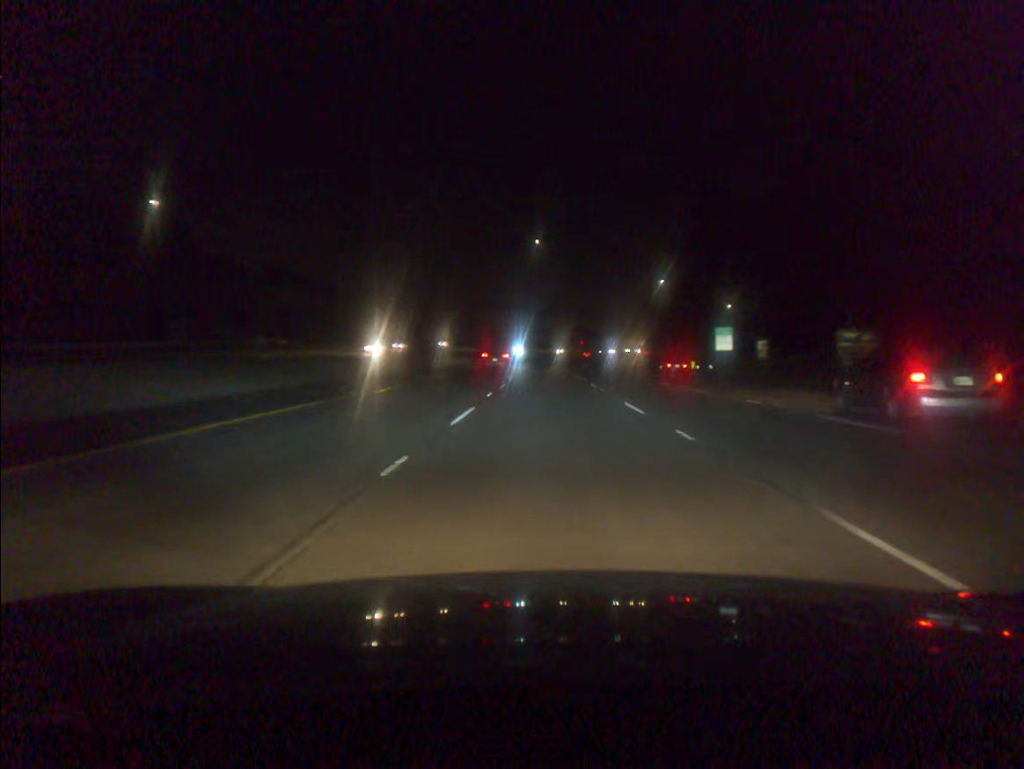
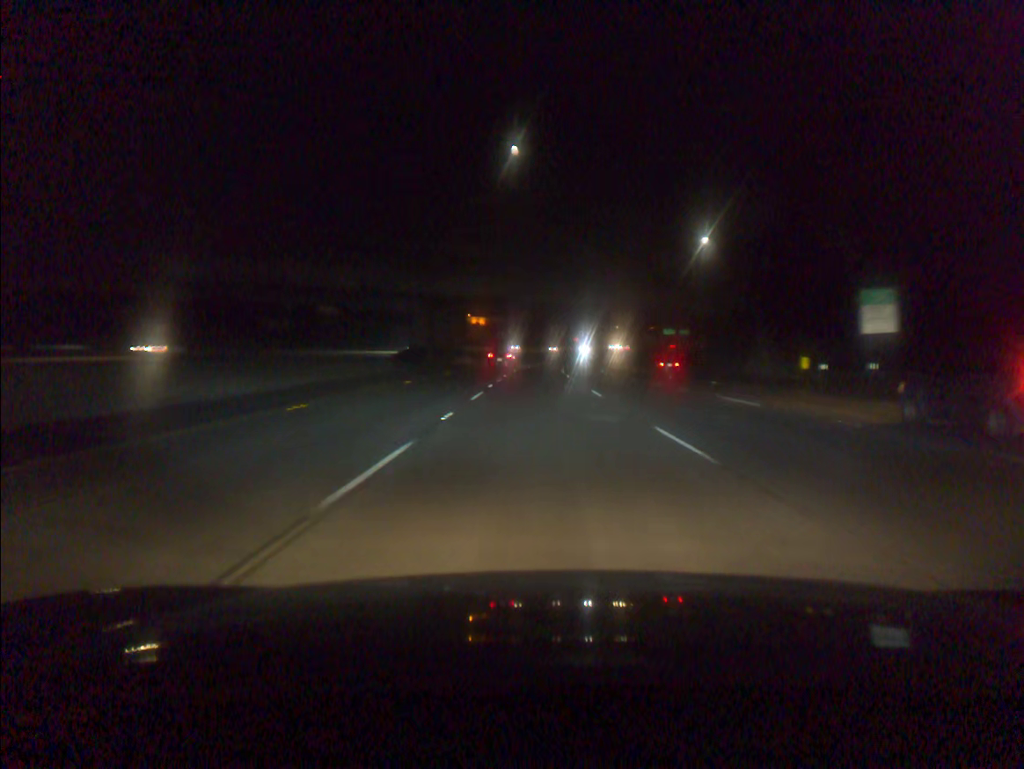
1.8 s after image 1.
(+0.3, +51.1) m; +1°
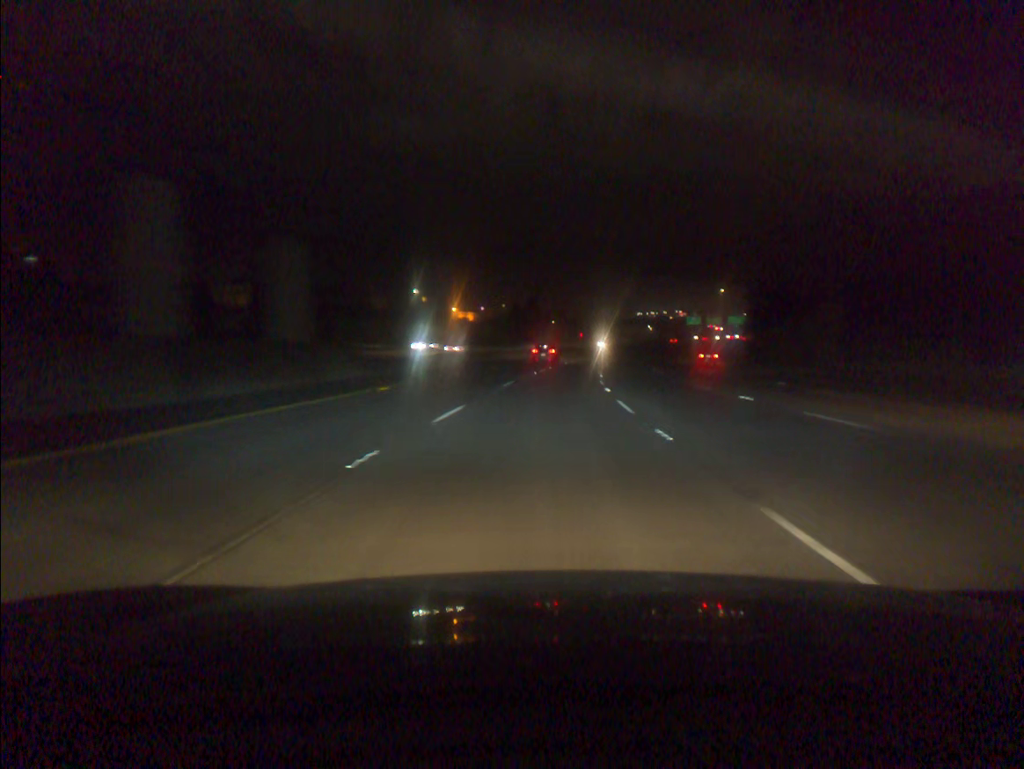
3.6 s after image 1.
(0.0, +51.0) m; 0°
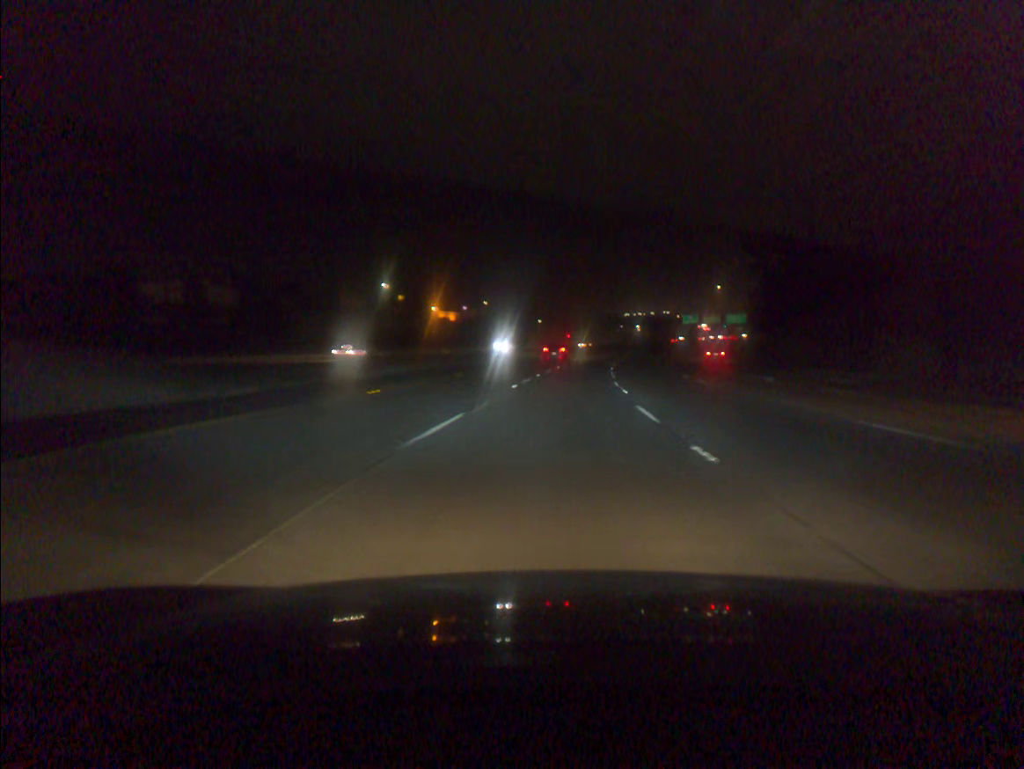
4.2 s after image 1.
(+0.1, +17.0) m; +1°
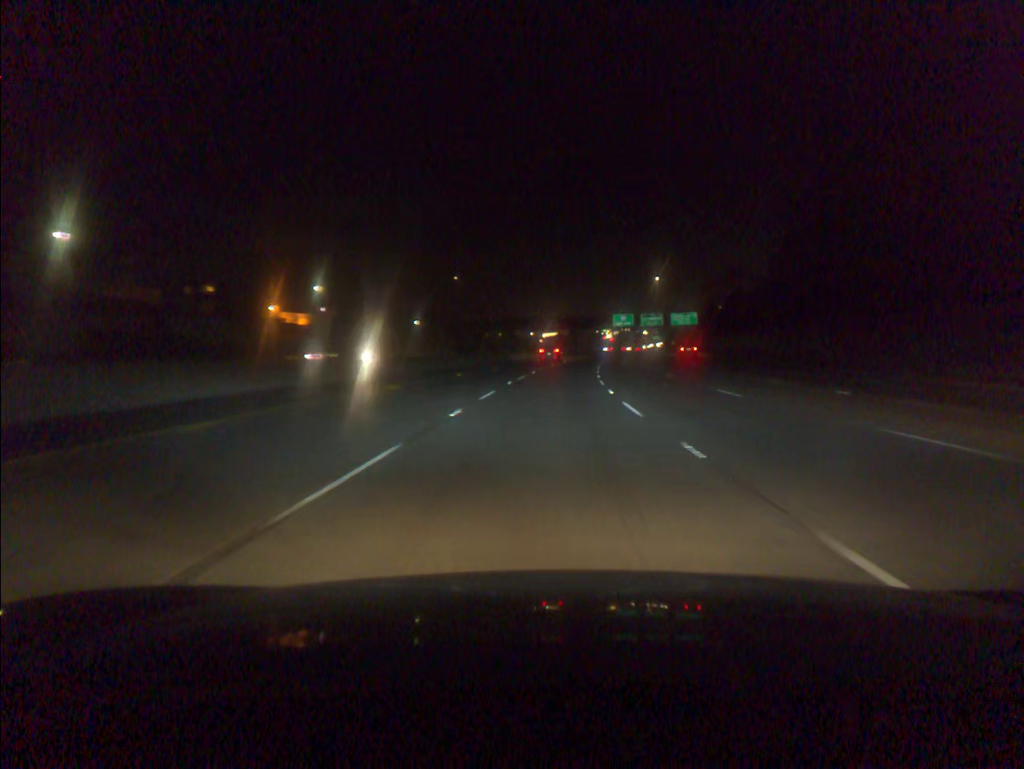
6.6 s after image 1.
(+4.4, +67.4) m; +7°
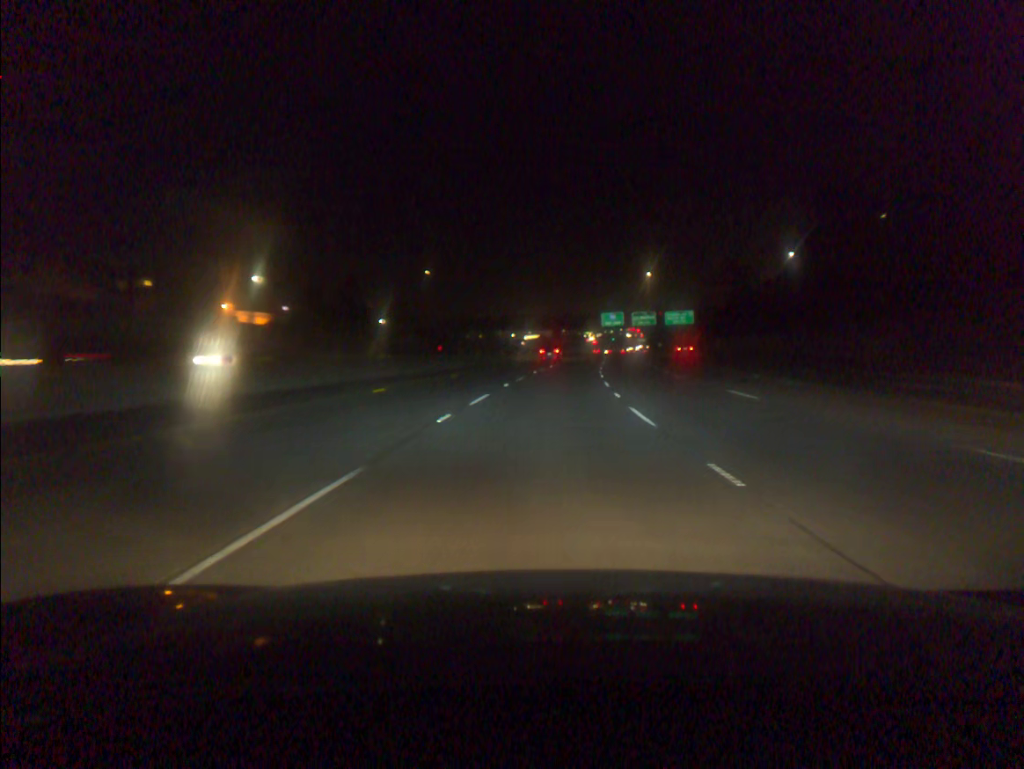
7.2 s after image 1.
(+0.2, +16.8) m; +1°
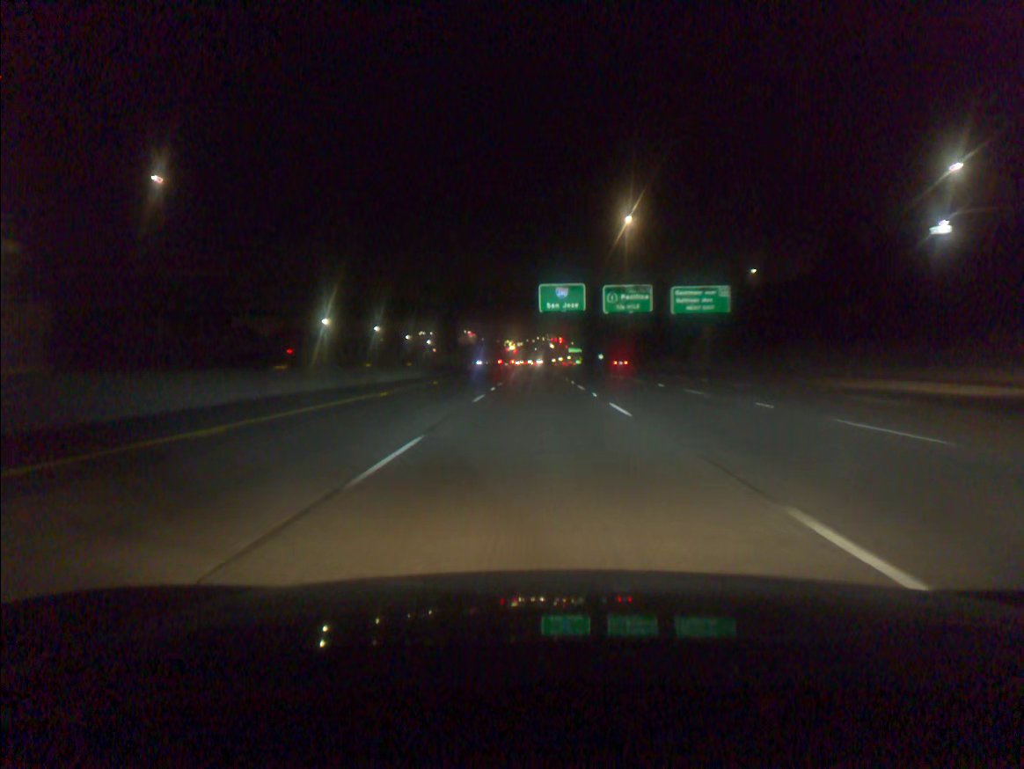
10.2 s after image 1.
(+4.9, +84.0) m; +6°
